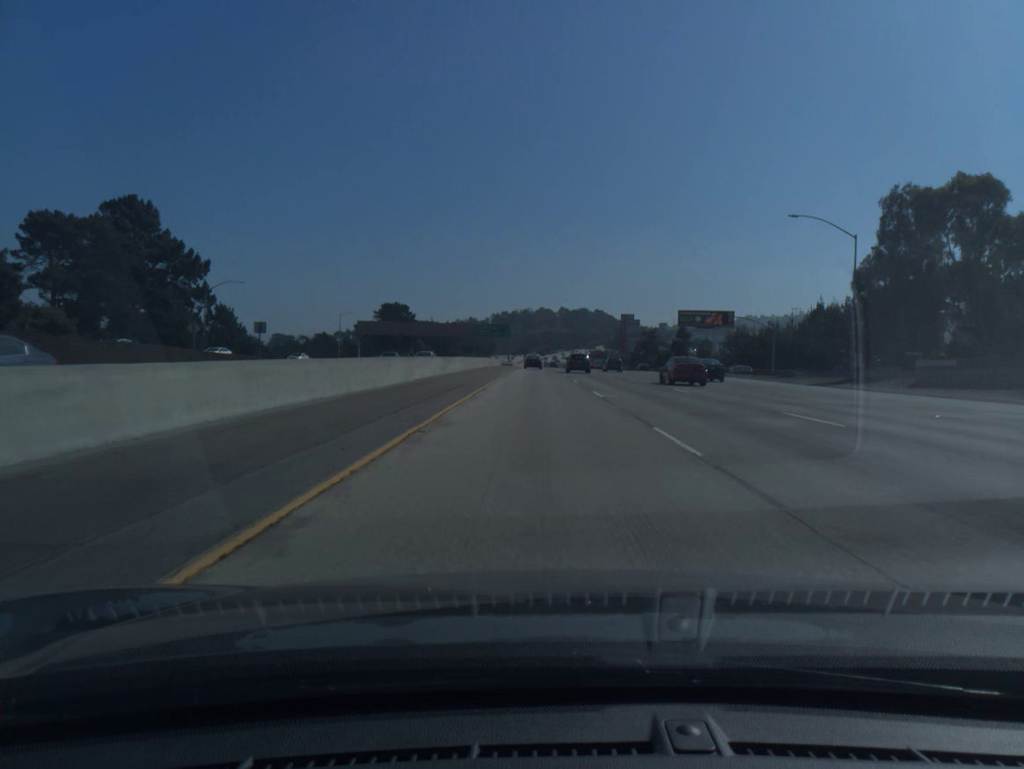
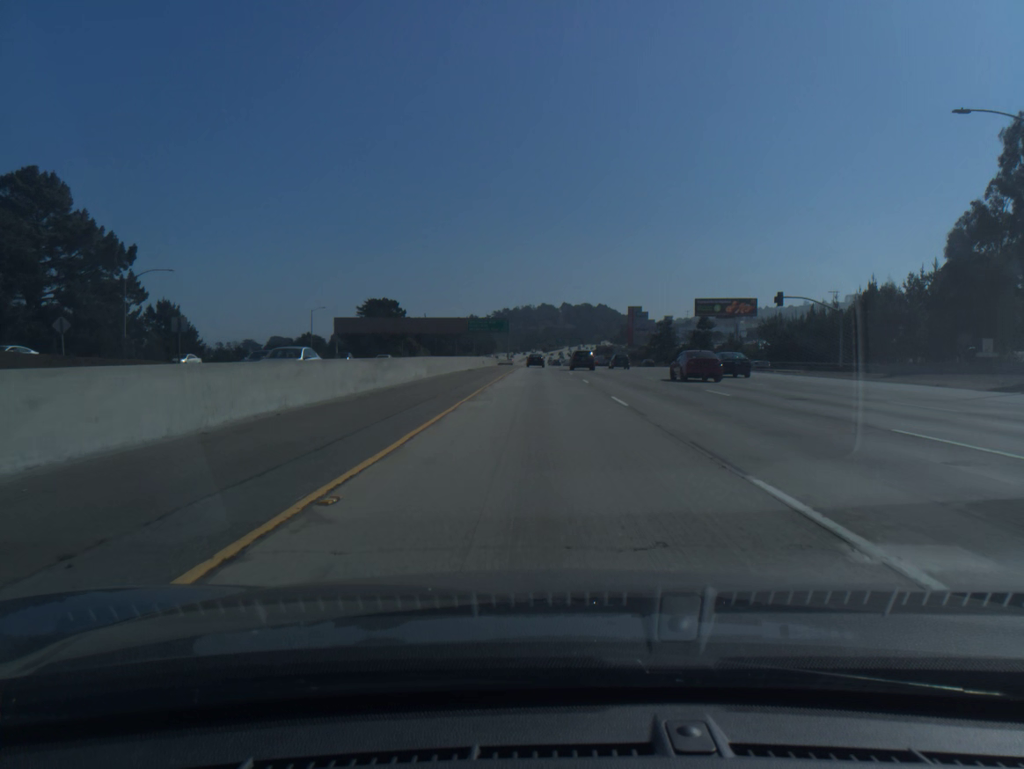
(0.0, +20.2) m; 0°
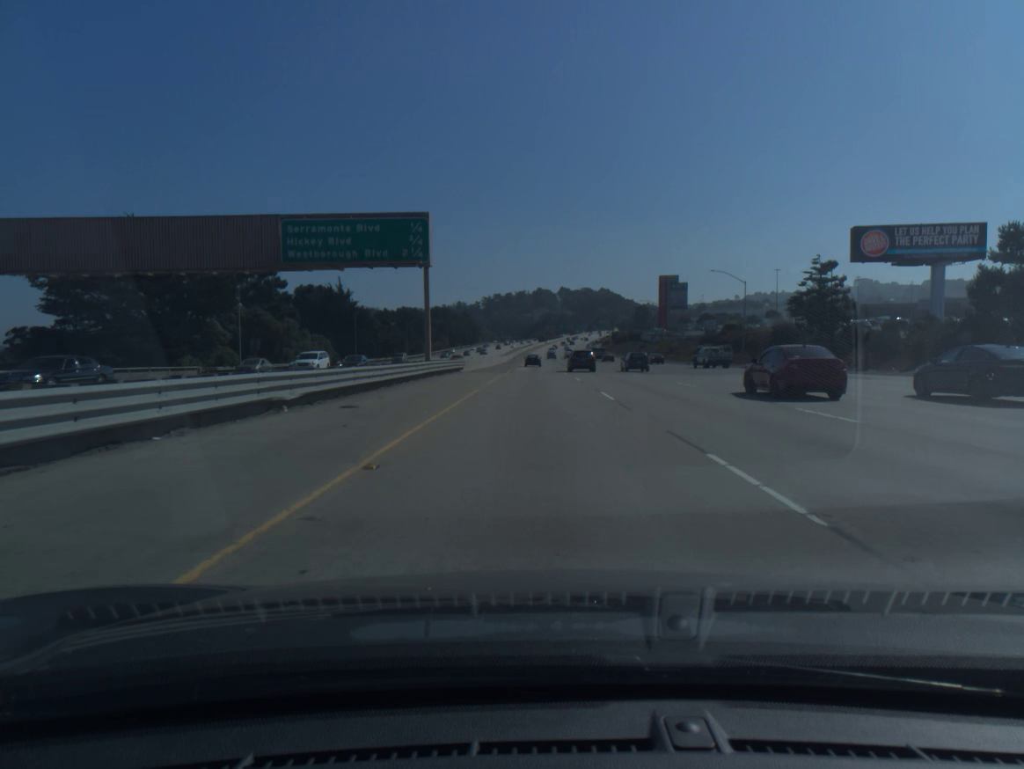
(+0.1, +100.4) m; 0°
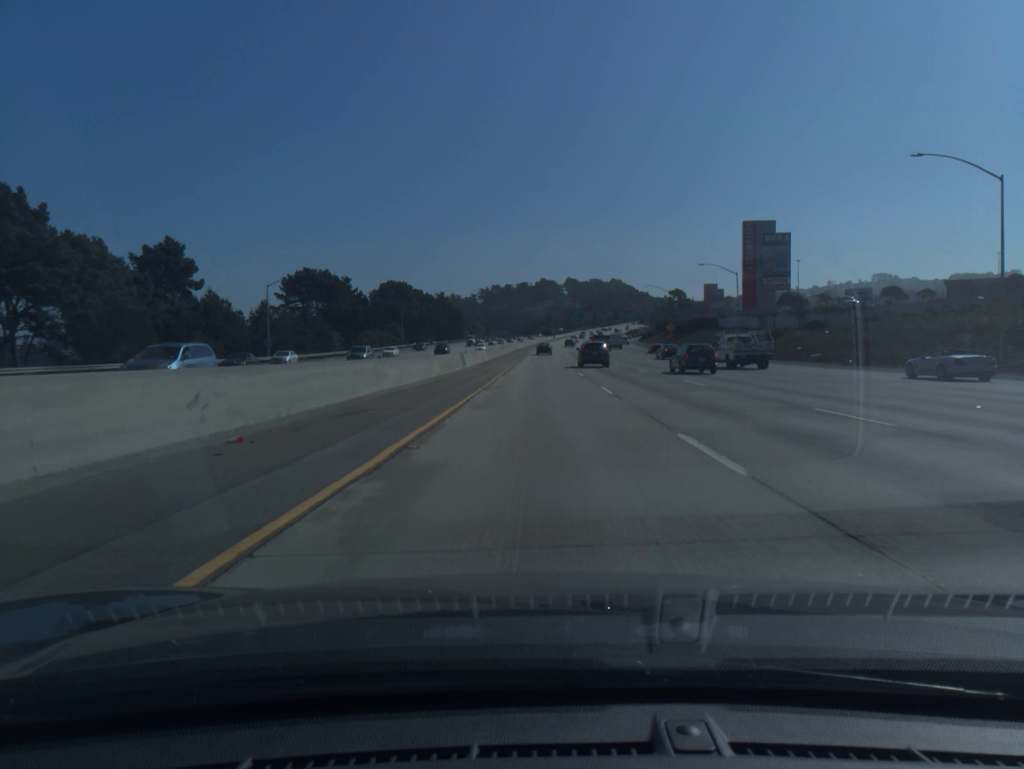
(-0.1, +100.4) m; 0°
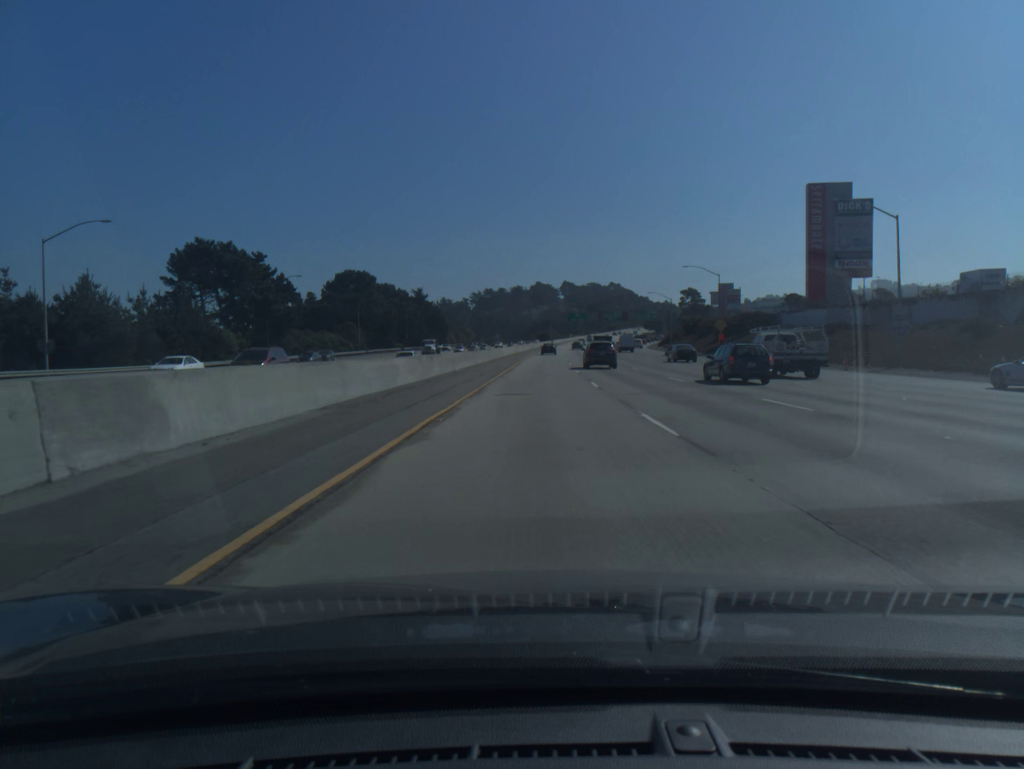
(+0.1, +40.2) m; 0°
